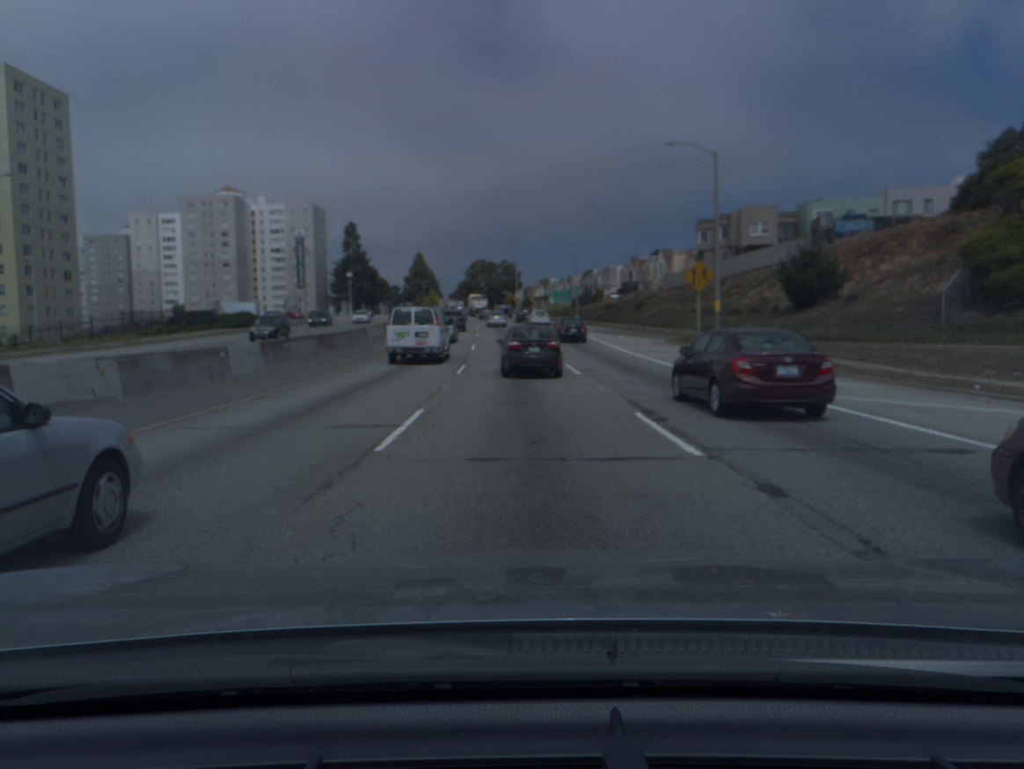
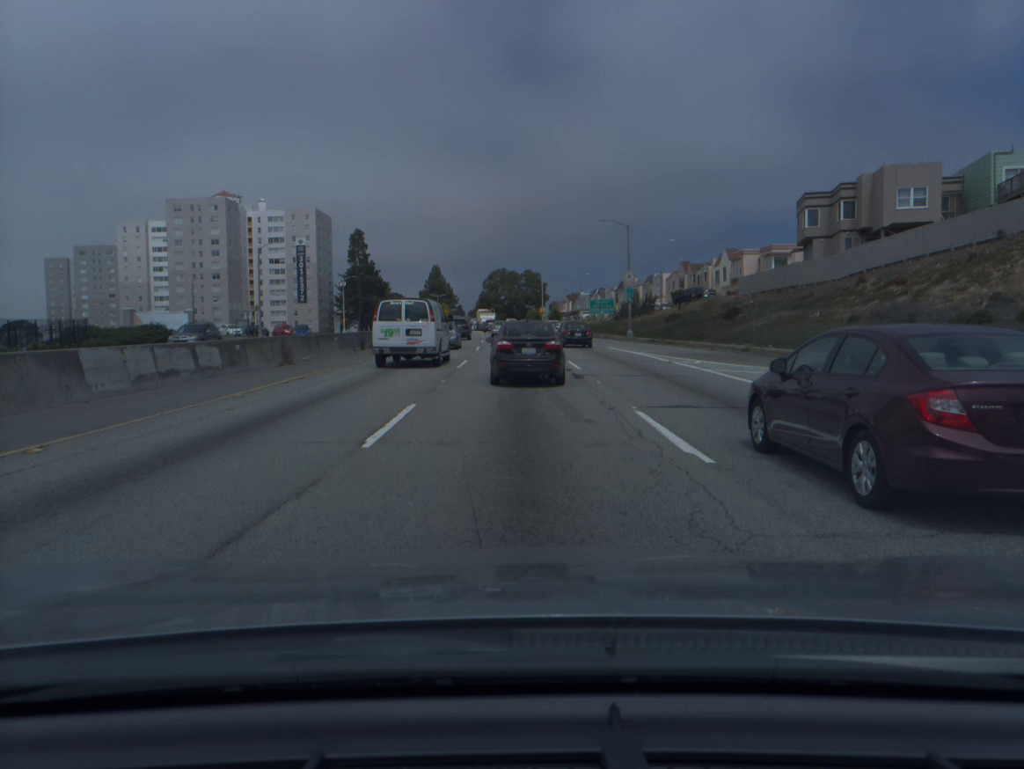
(-0.4, +29.5) m; -2°
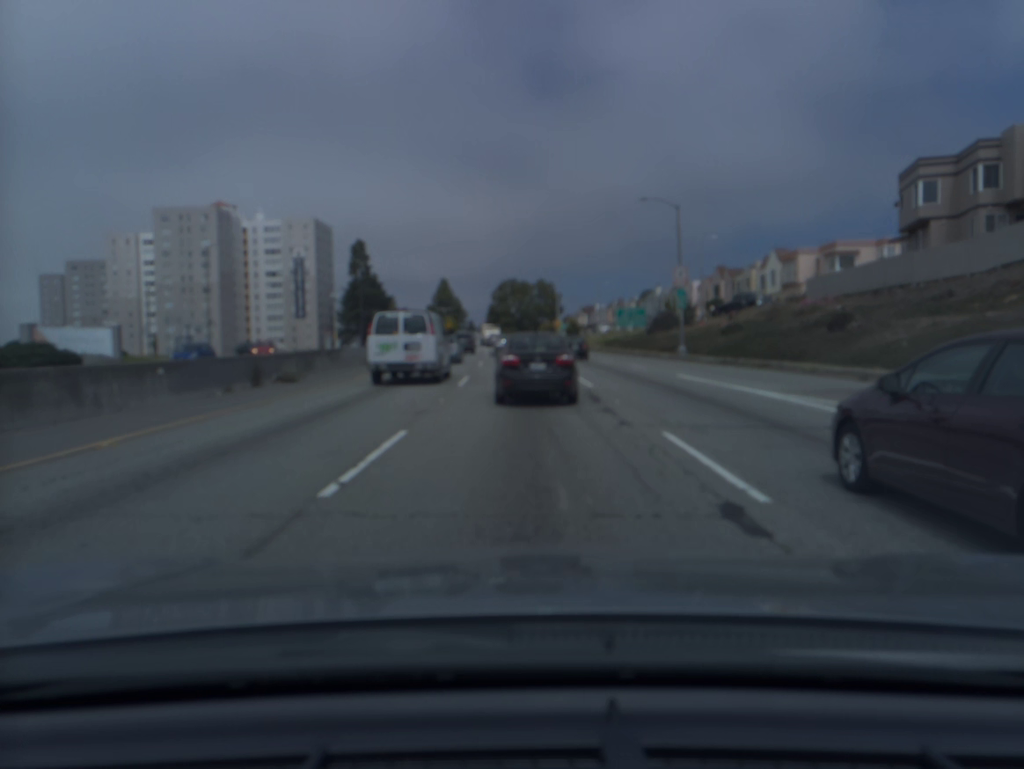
(-0.1, +17.3) m; -1°
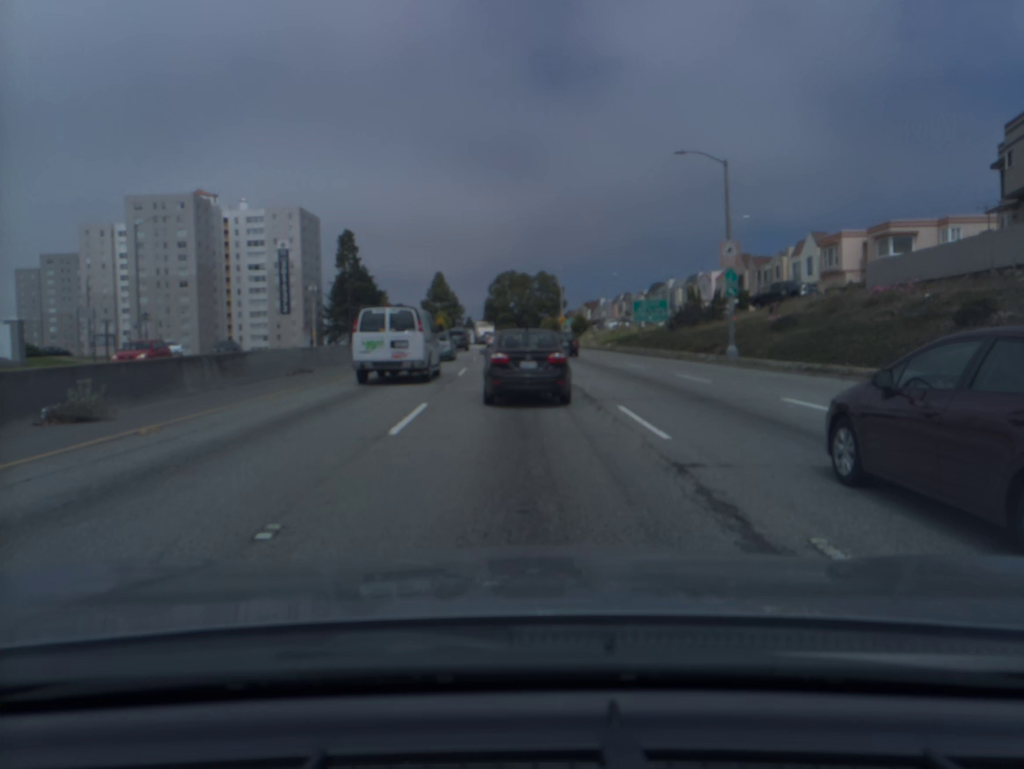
(0.0, +10.9) m; 0°
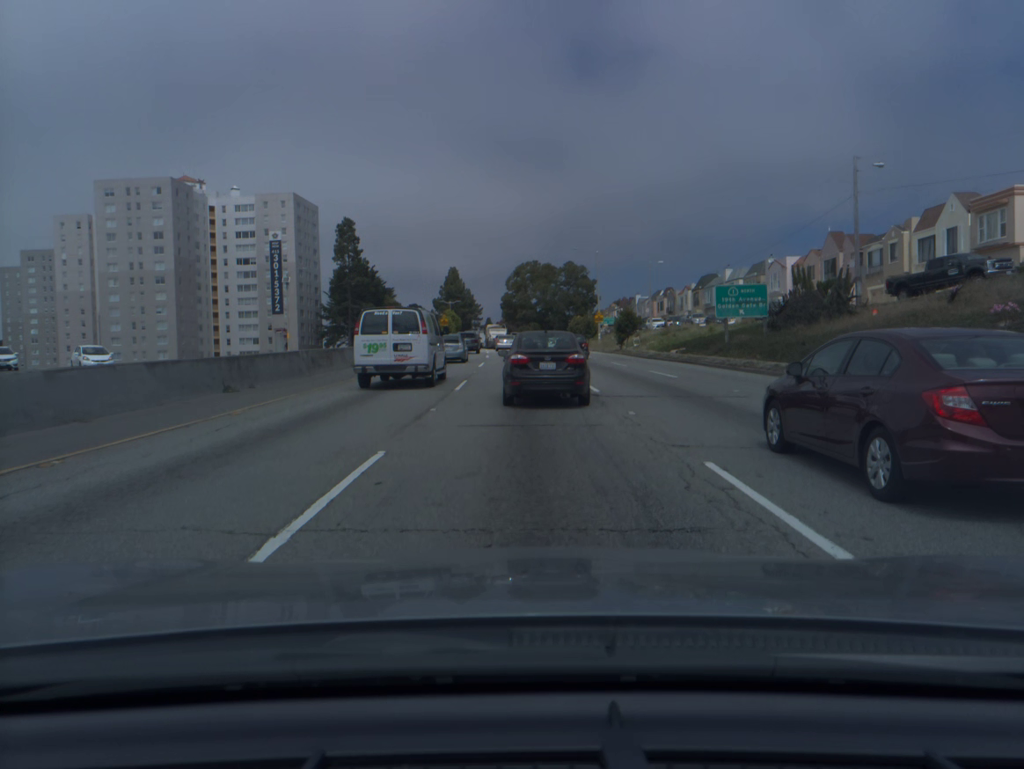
(-0.4, +20.6) m; -2°
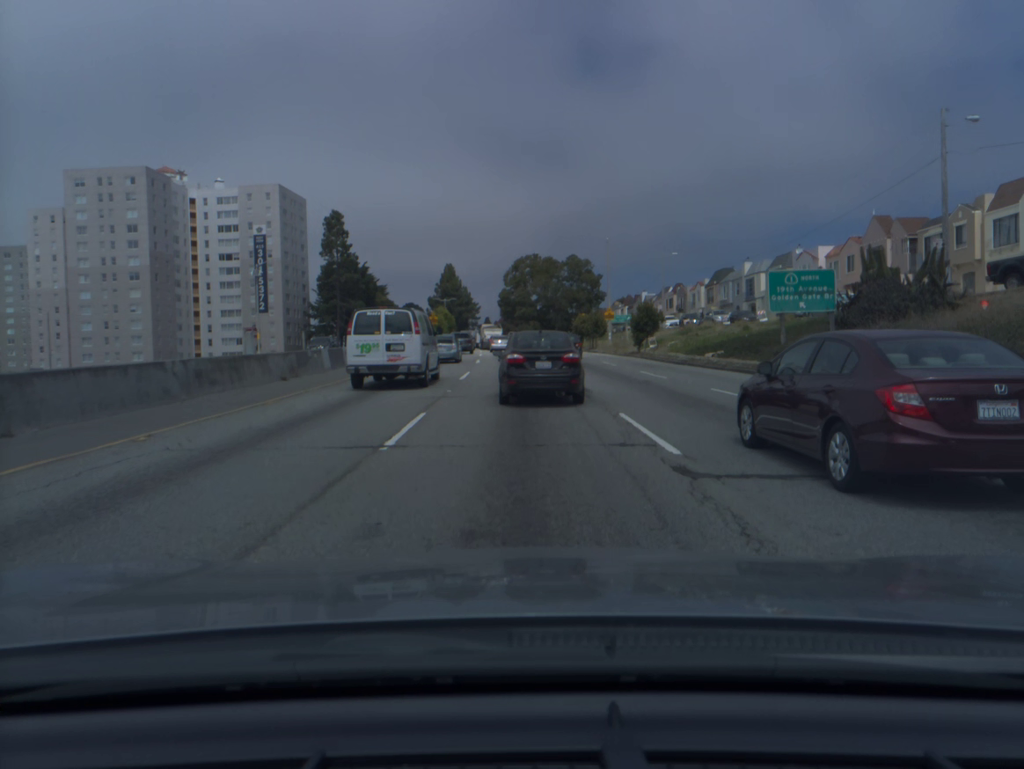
(0.0, +9.9) m; 0°
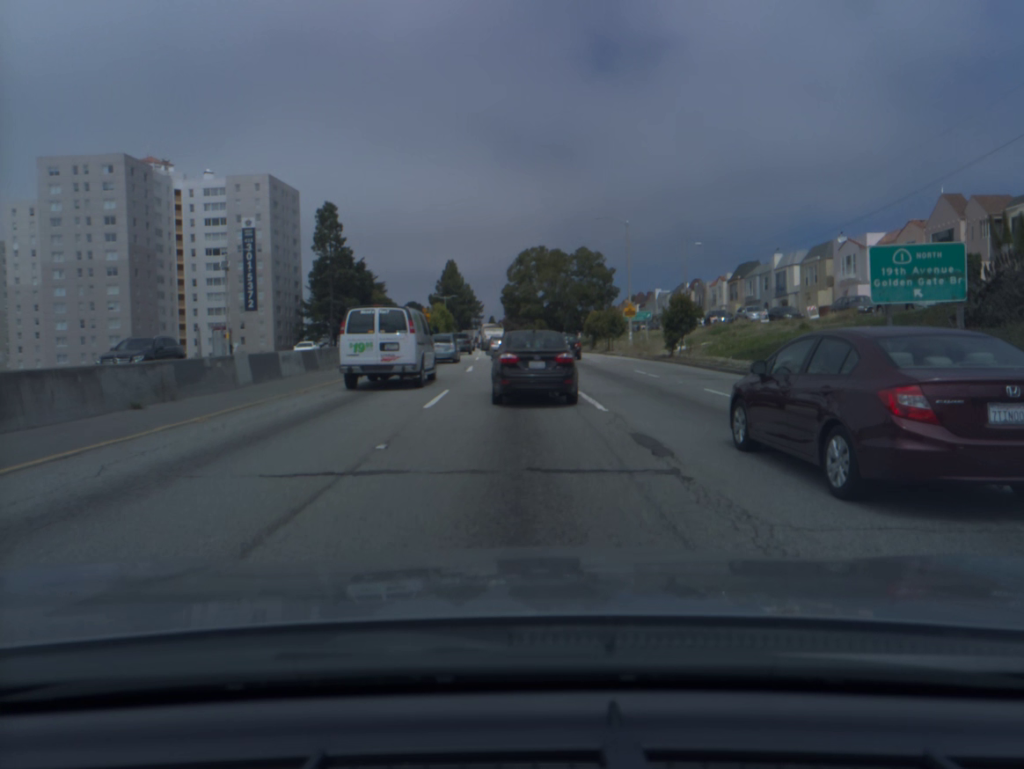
(0.0, +9.6) m; 0°
